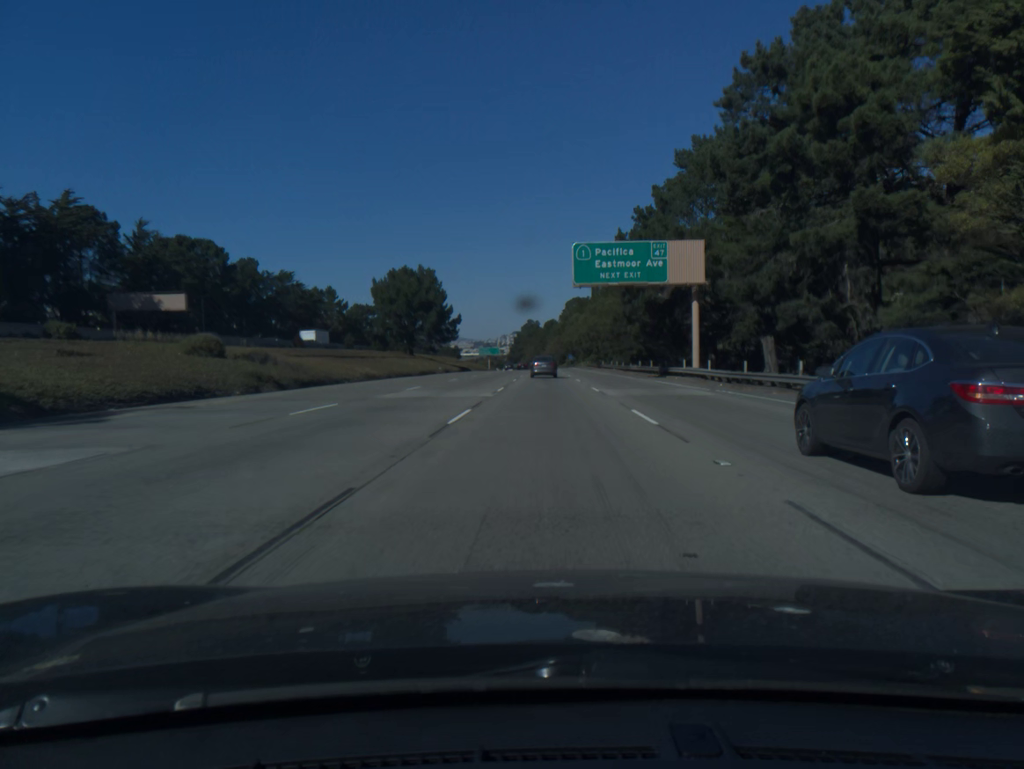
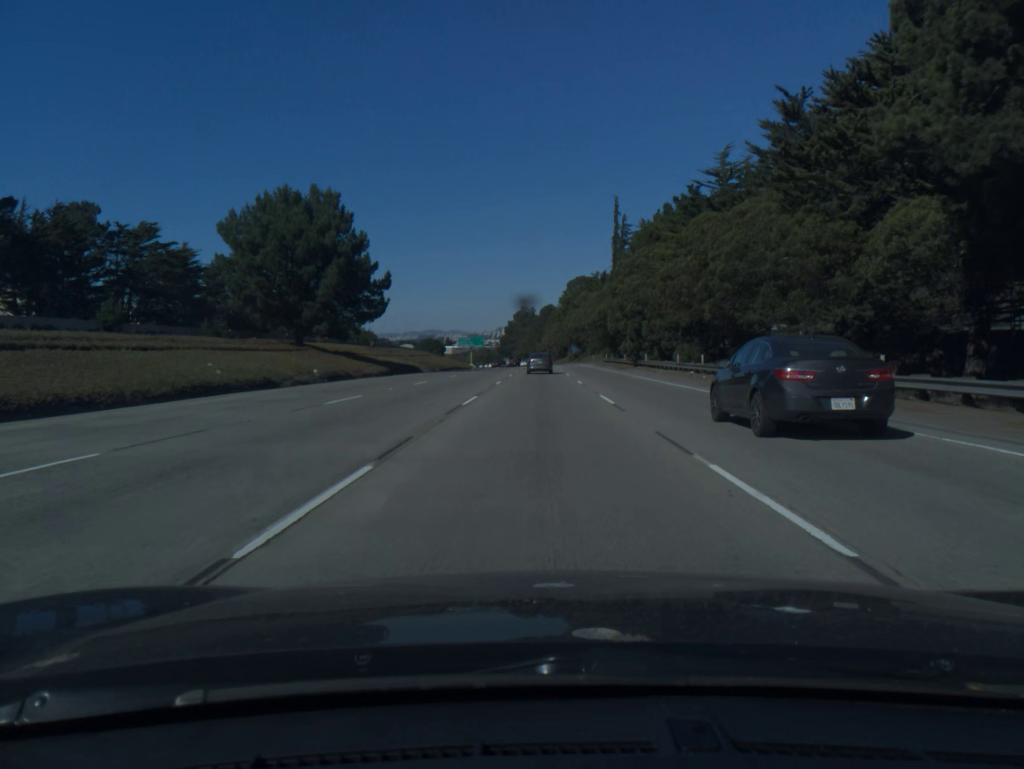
(+0.2, +53.1) m; 0°
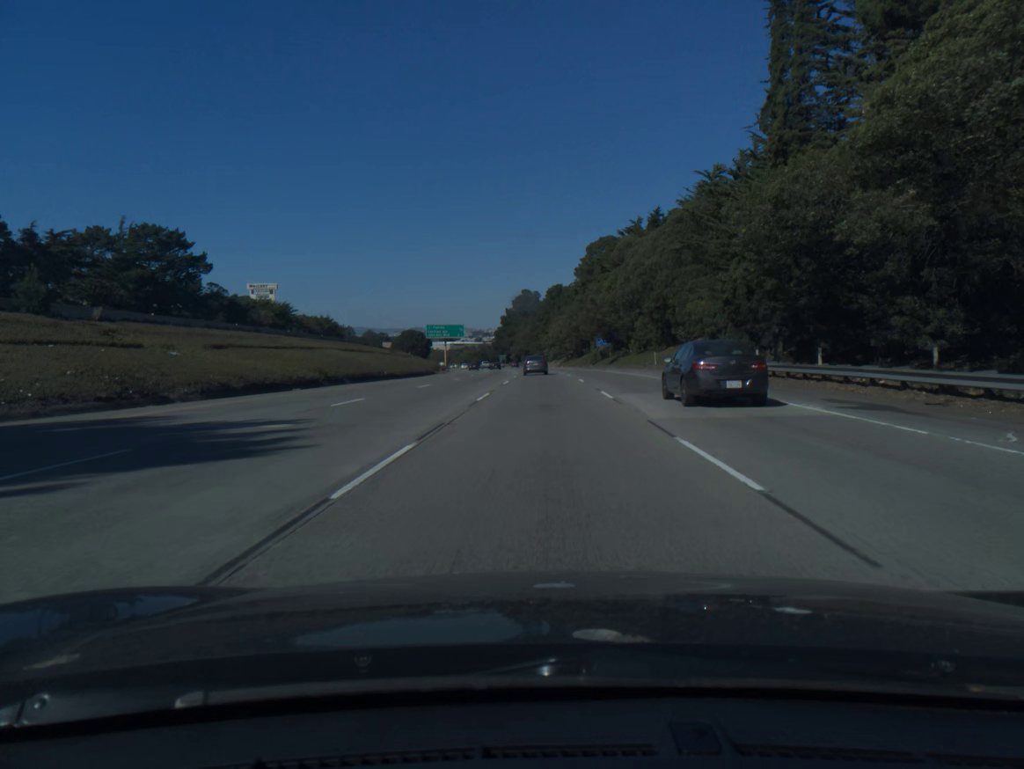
(-0.3, +71.1) m; 0°
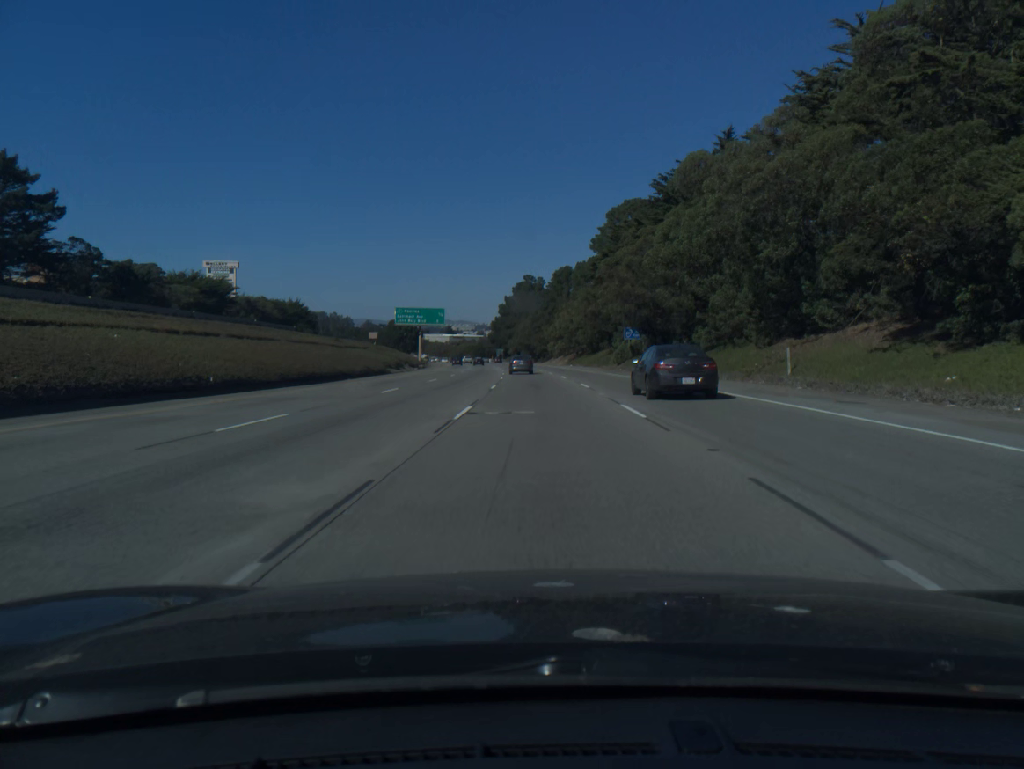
(0.0, +35.7) m; 0°
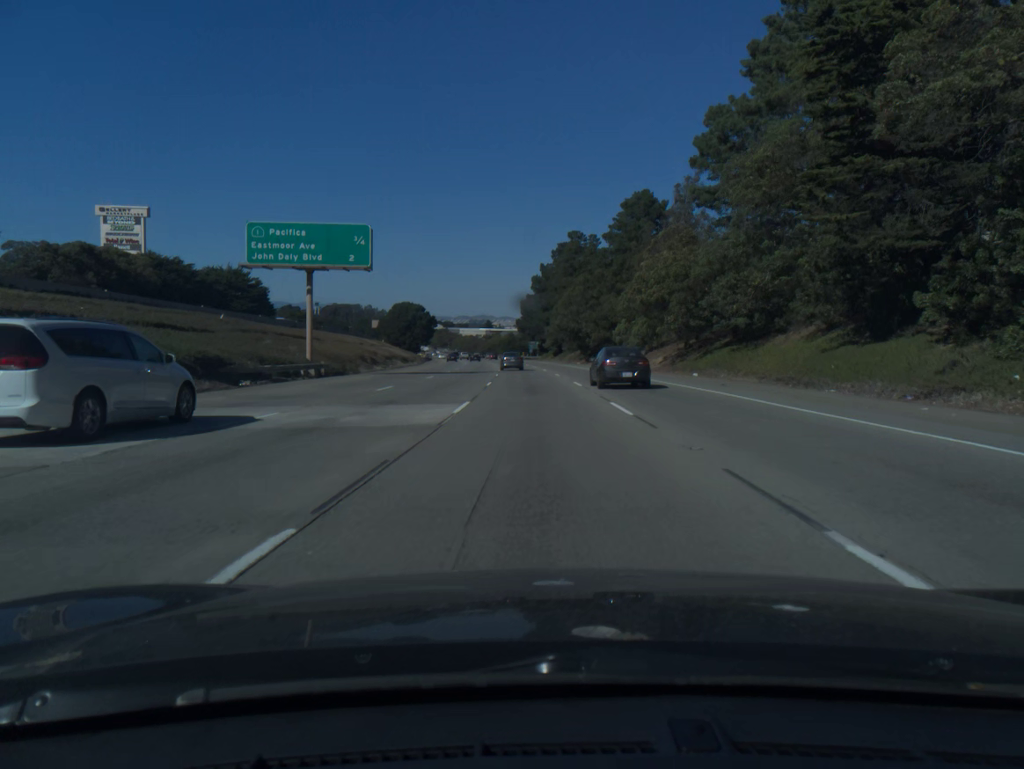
(-1.6, +71.9) m; -3°
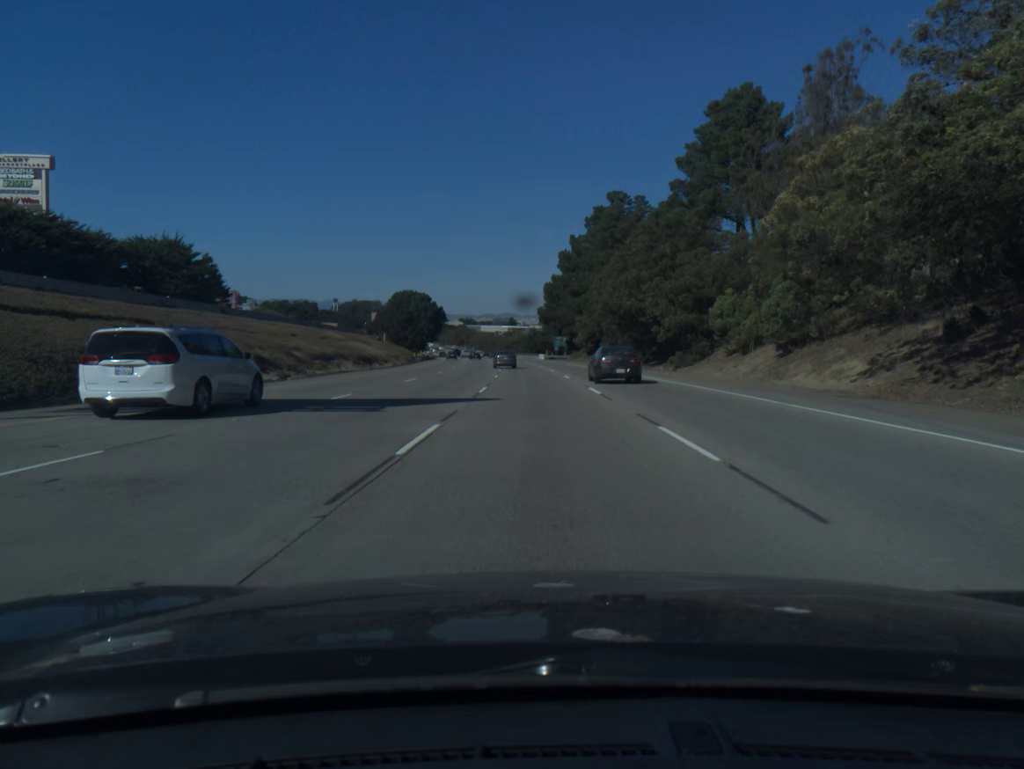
(-0.6, +36.3) m; -2°
